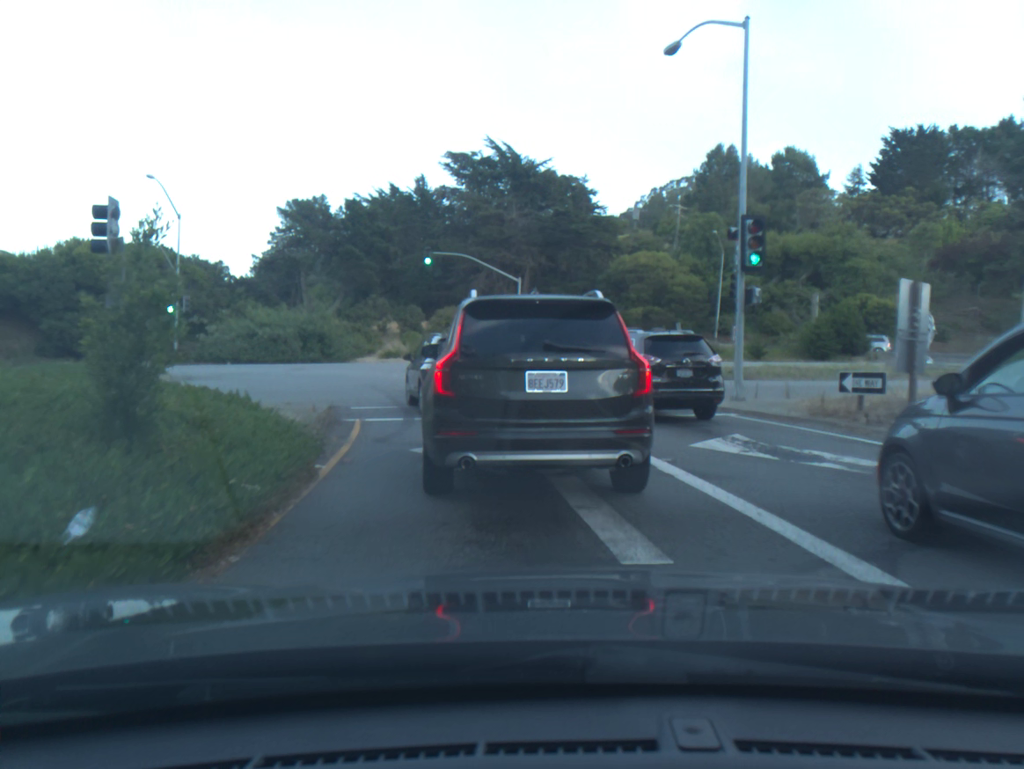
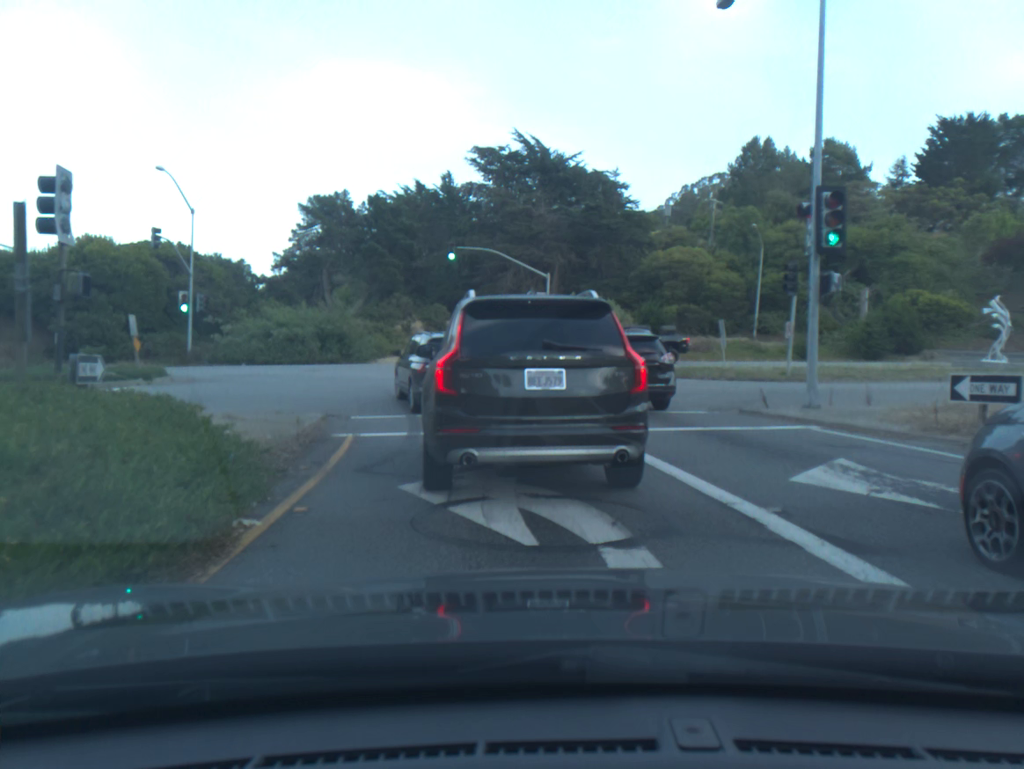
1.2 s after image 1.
(0.0, +2.9) m; -2°
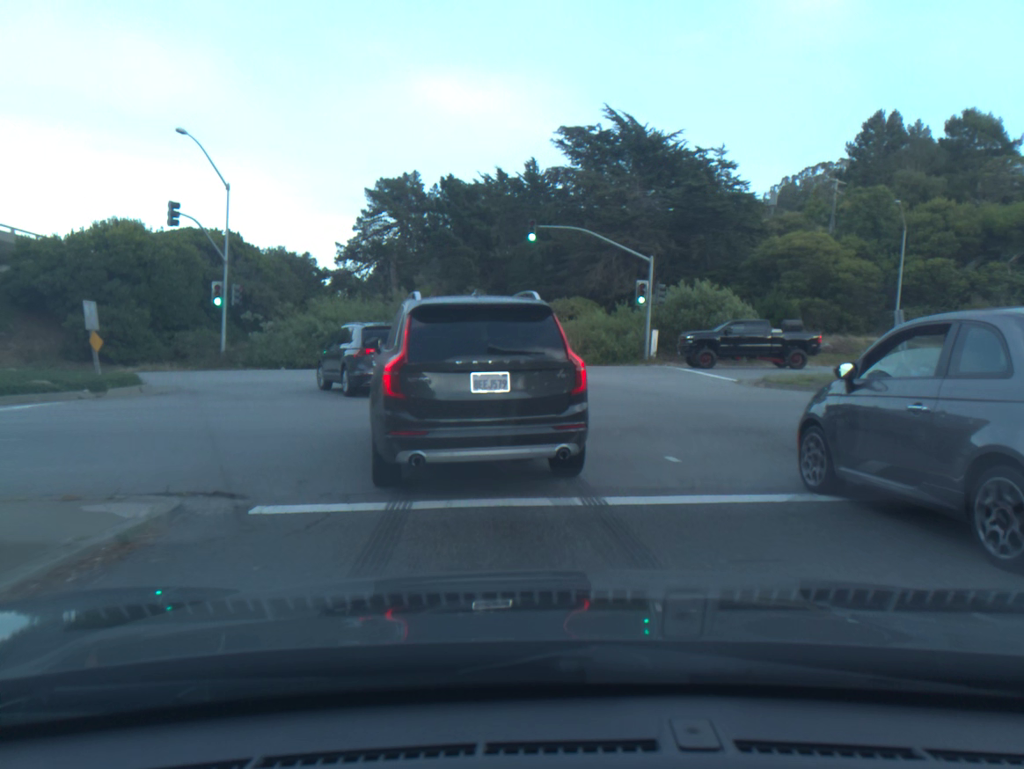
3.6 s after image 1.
(-0.4, +9.0) m; -6°
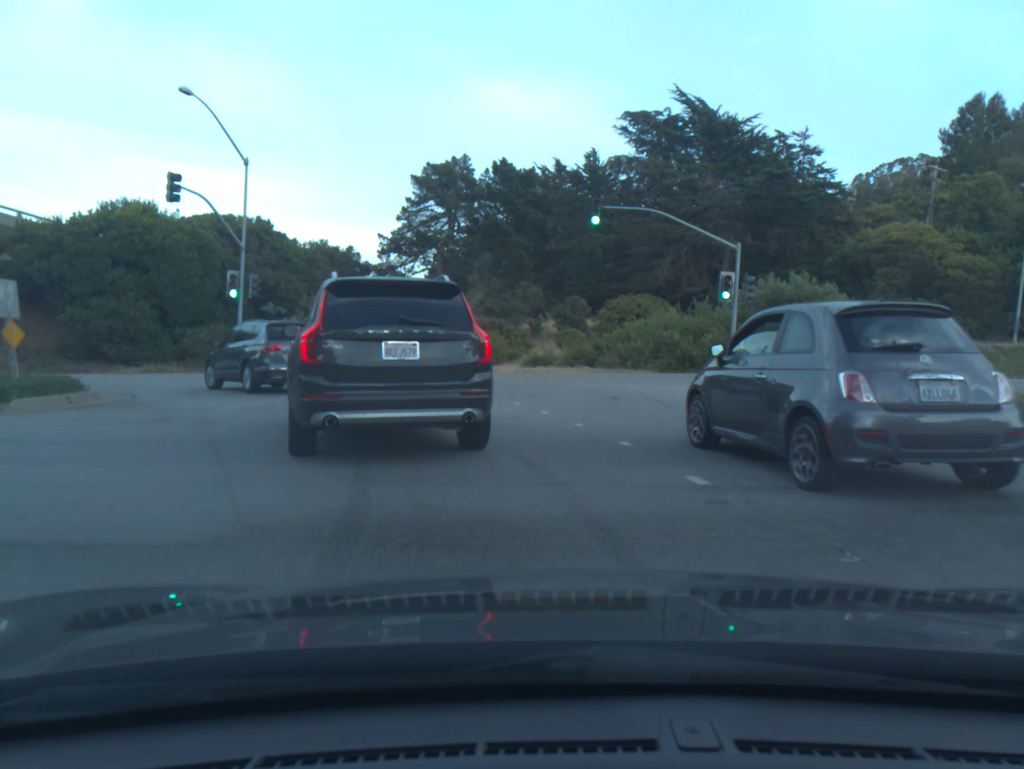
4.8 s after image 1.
(-0.2, +6.1) m; -5°
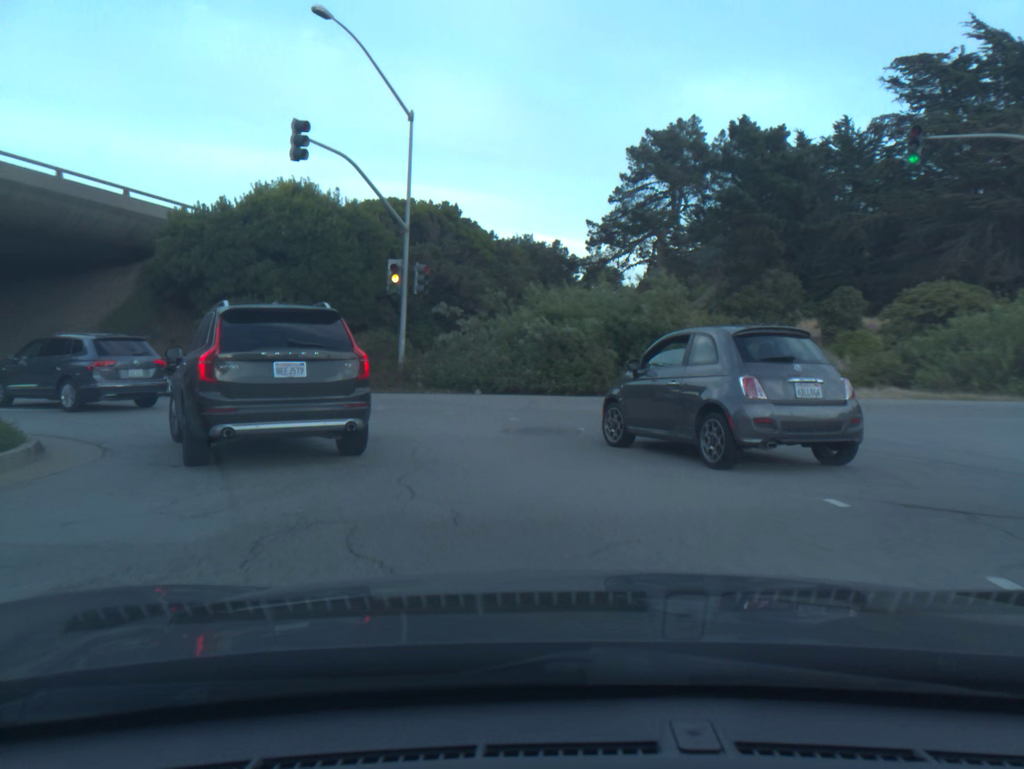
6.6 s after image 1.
(-1.3, +10.3) m; -17°
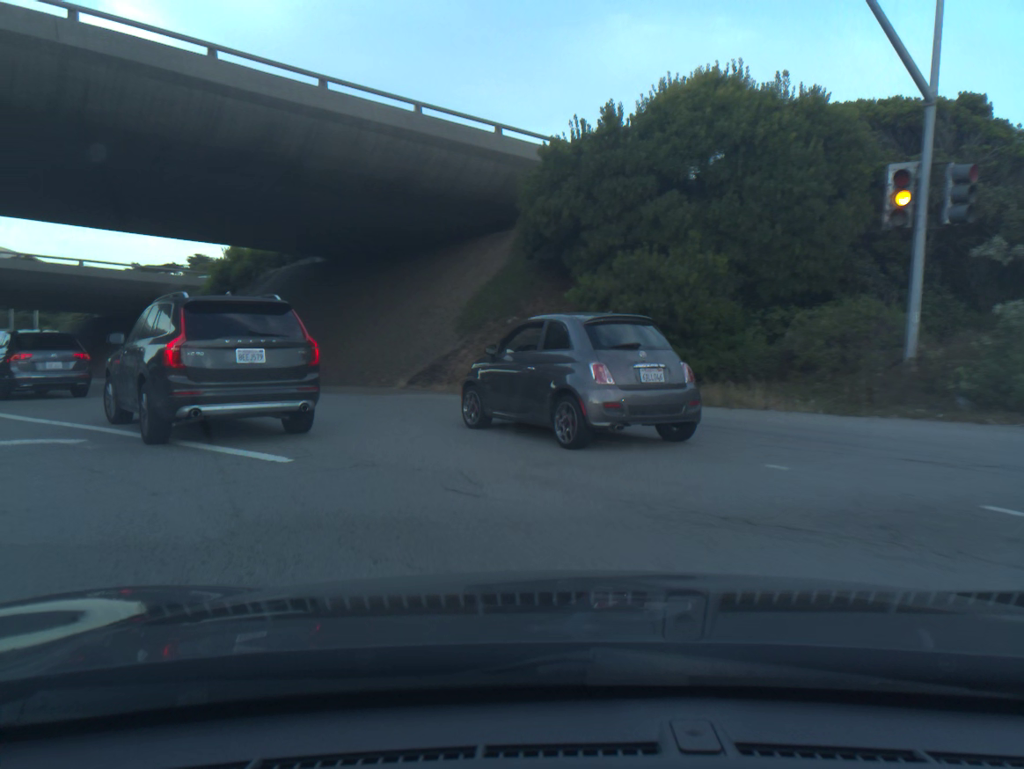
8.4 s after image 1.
(-2.8, +11.2) m; -29°
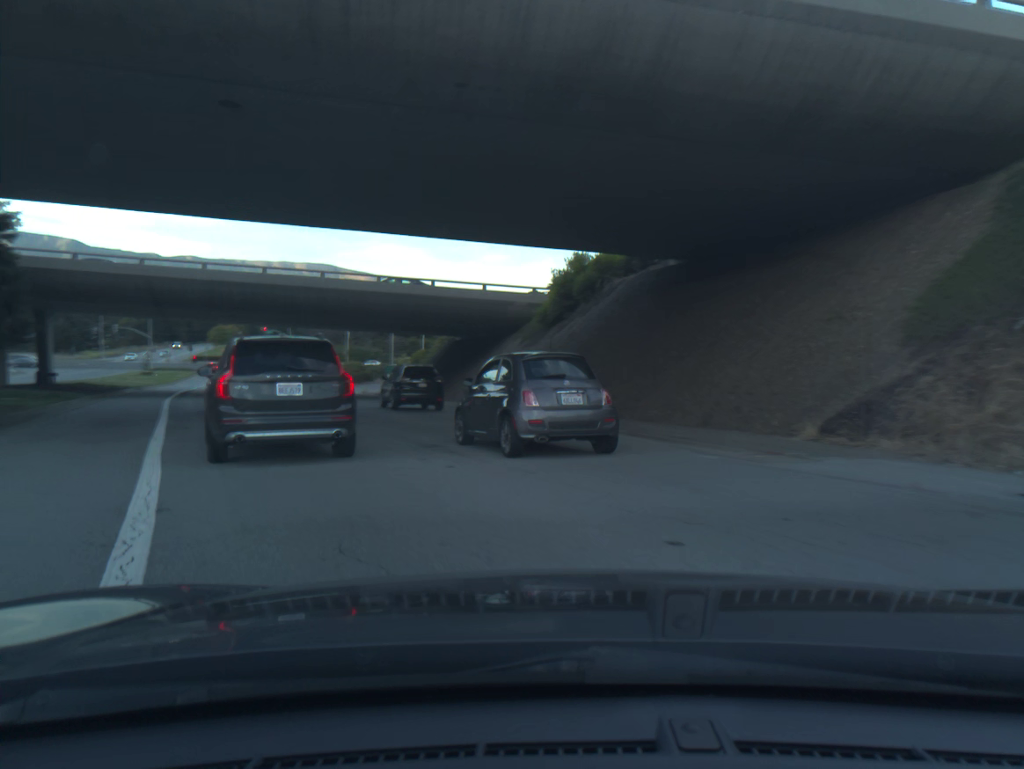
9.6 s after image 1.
(-1.7, +8.4) m; -25°
